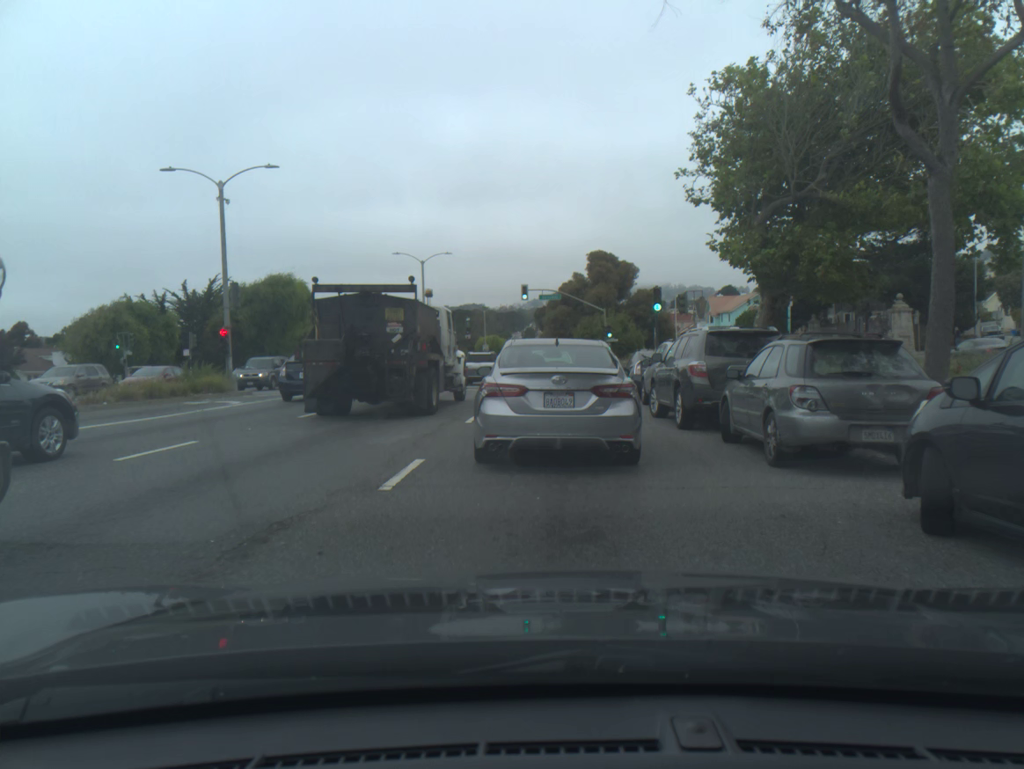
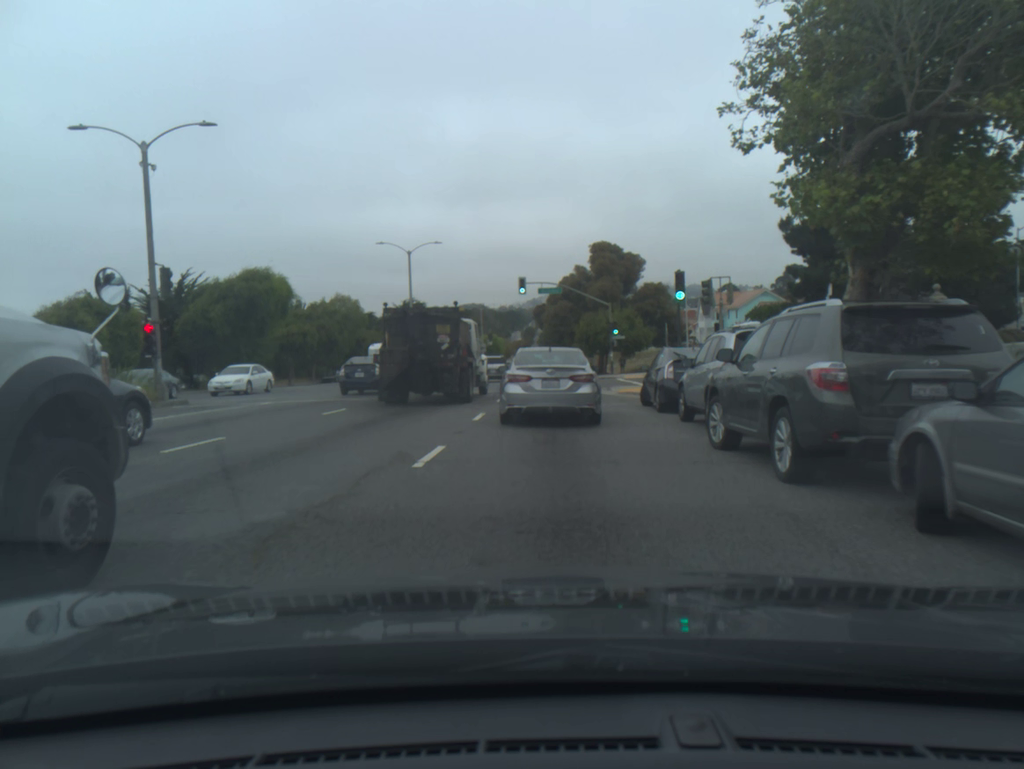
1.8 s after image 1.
(-0.1, +5.7) m; -2°
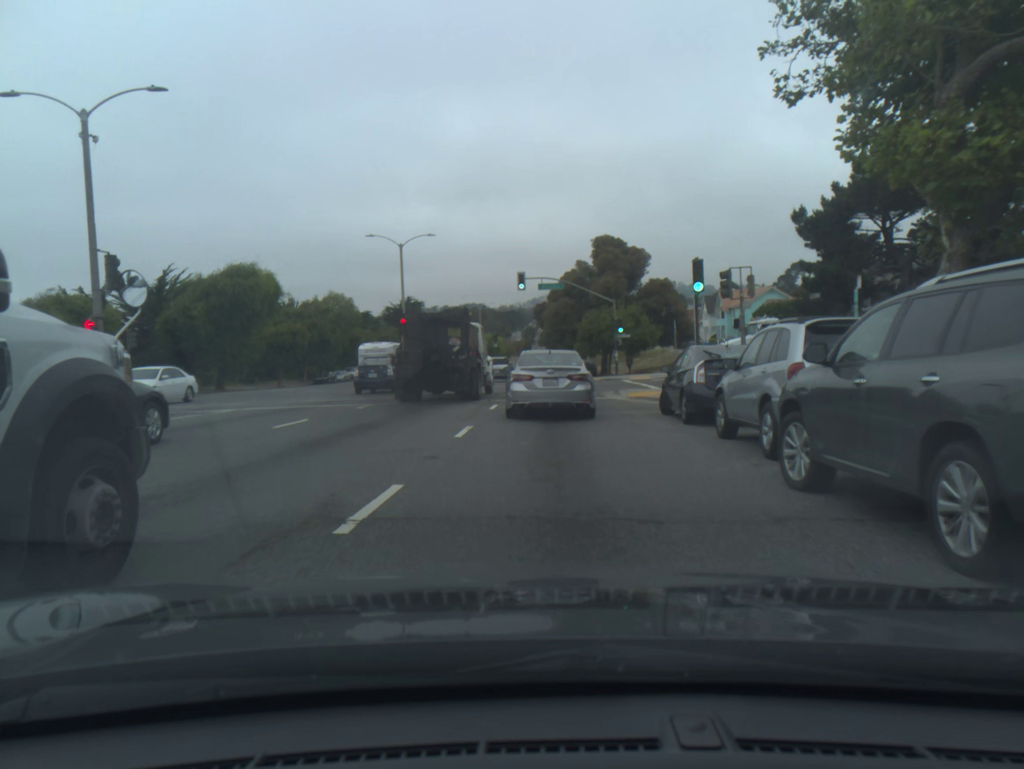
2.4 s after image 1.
(0.0, +3.1) m; 0°
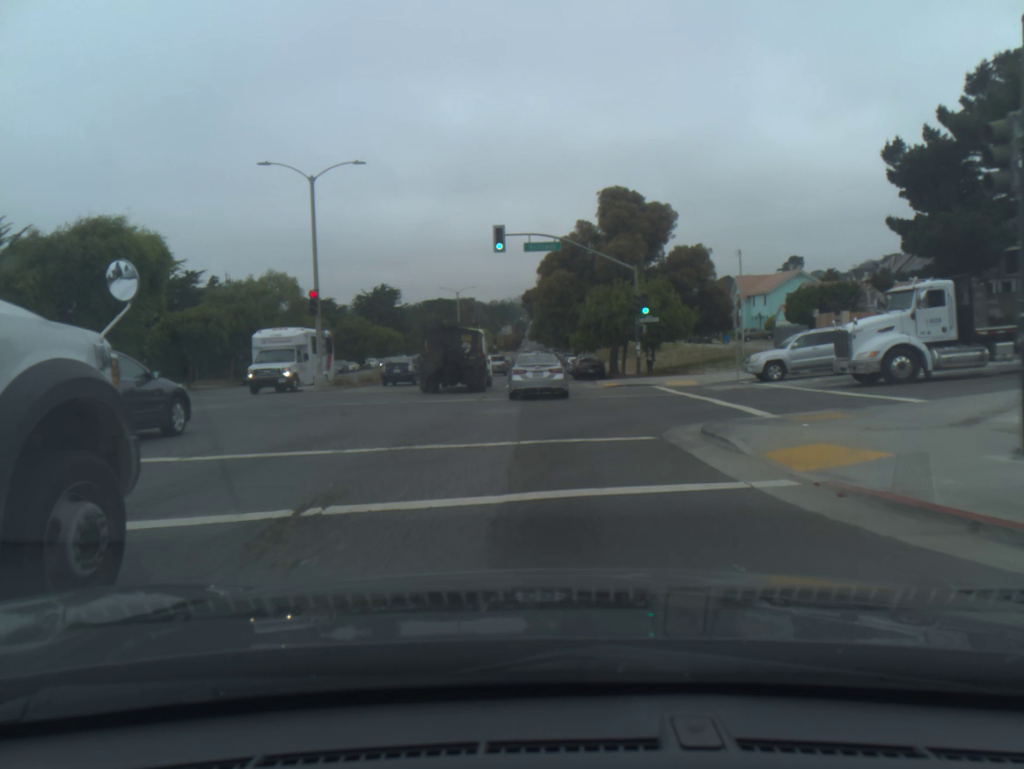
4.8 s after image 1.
(+0.2, +17.8) m; +1°
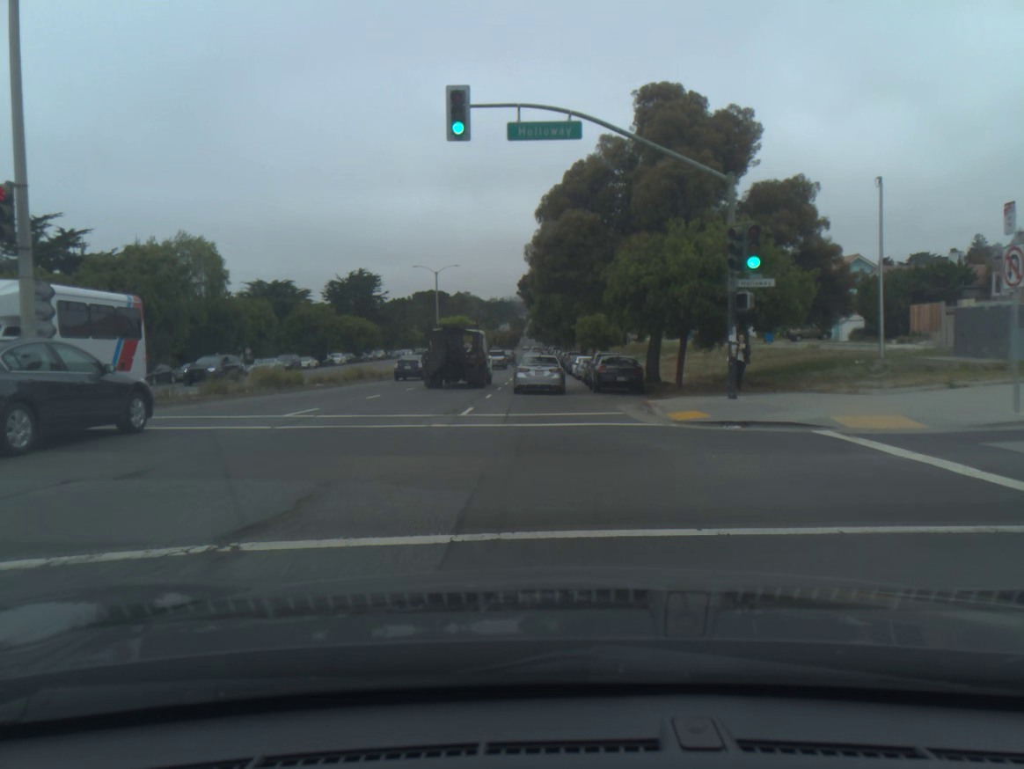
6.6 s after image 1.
(0.0, +19.1) m; 0°
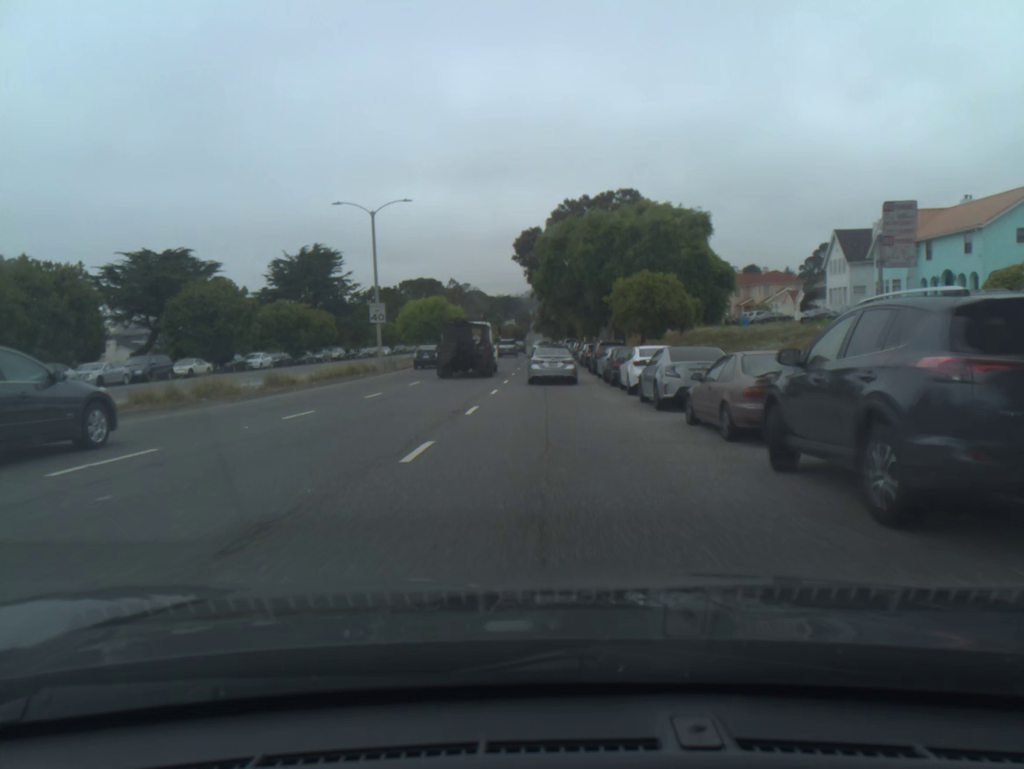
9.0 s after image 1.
(0.0, +30.4) m; 0°
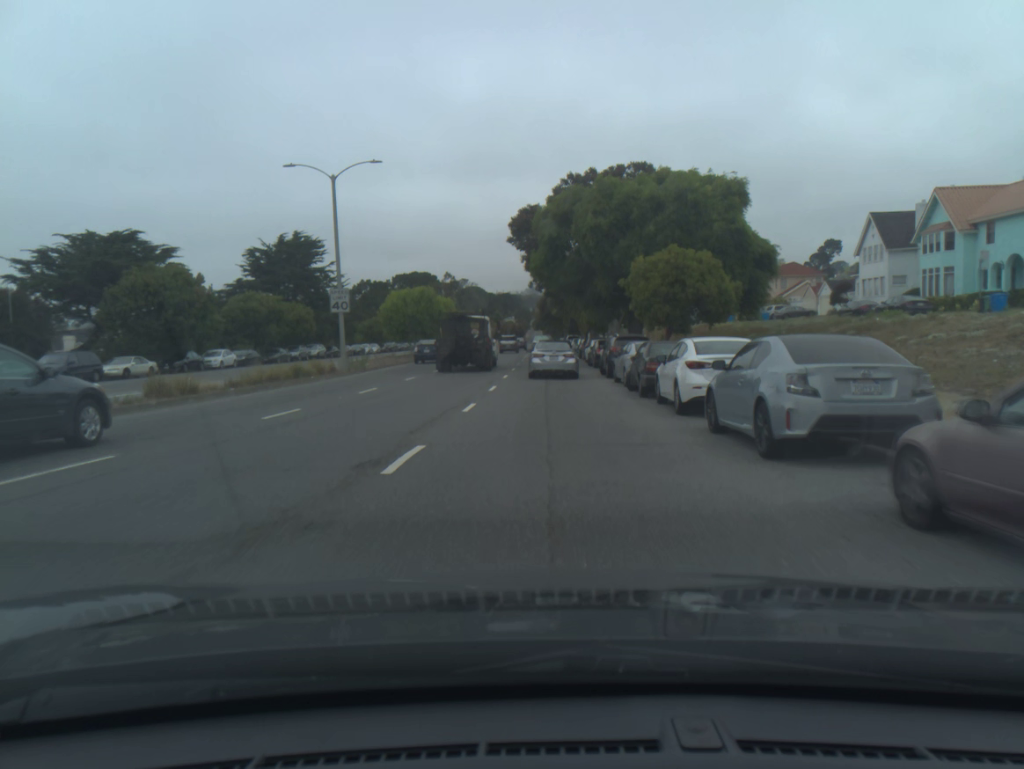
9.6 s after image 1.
(0.0, +8.3) m; 0°
